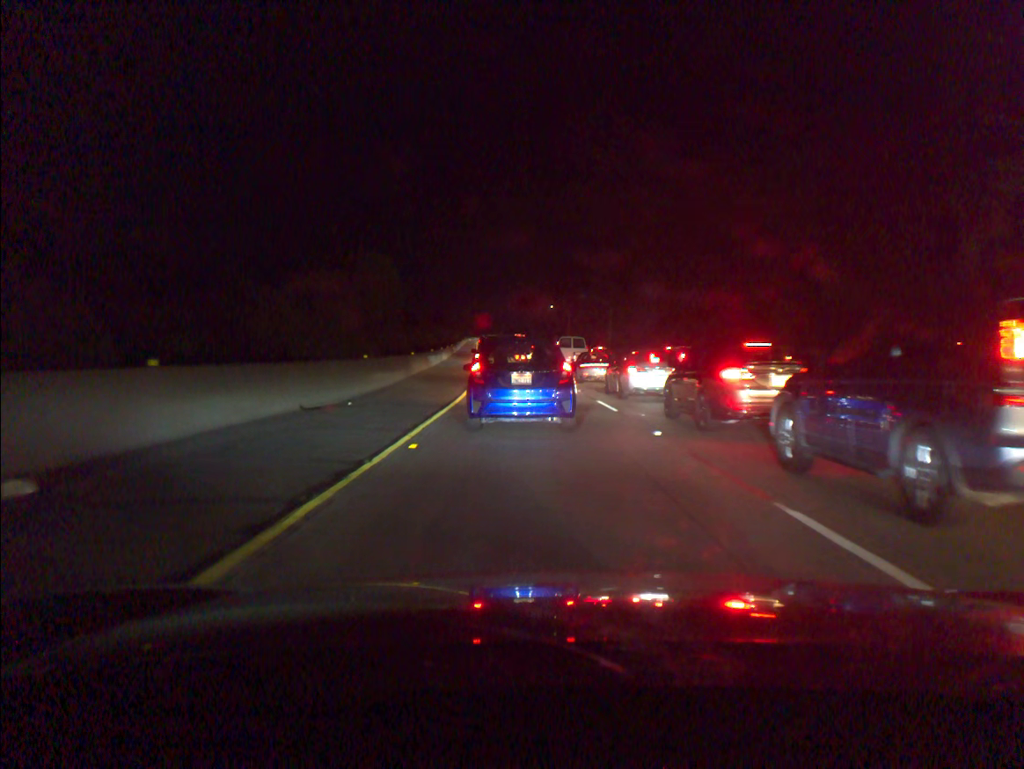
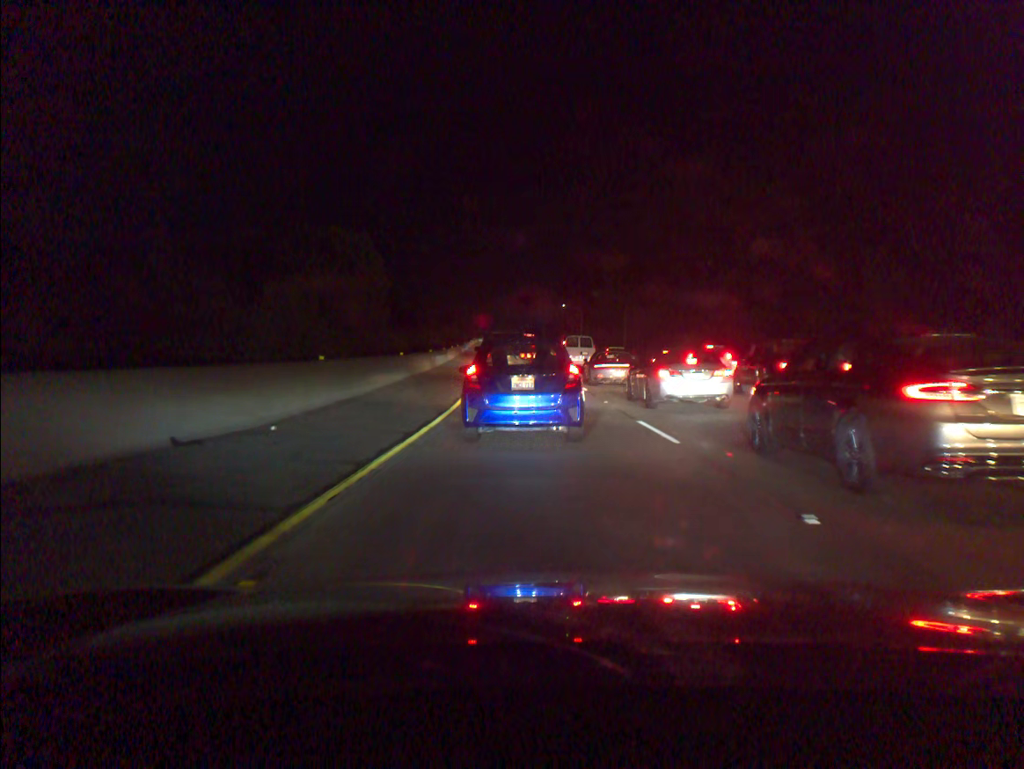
(0.0, +6.3) m; -1°
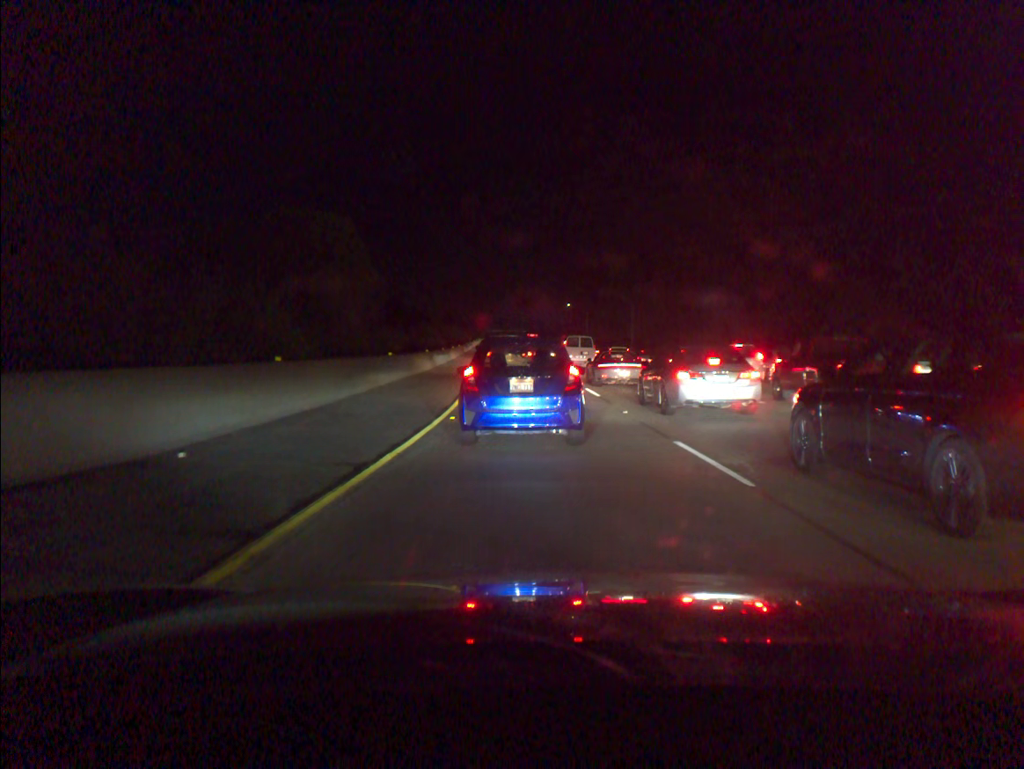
(0.0, +3.5) m; 0°
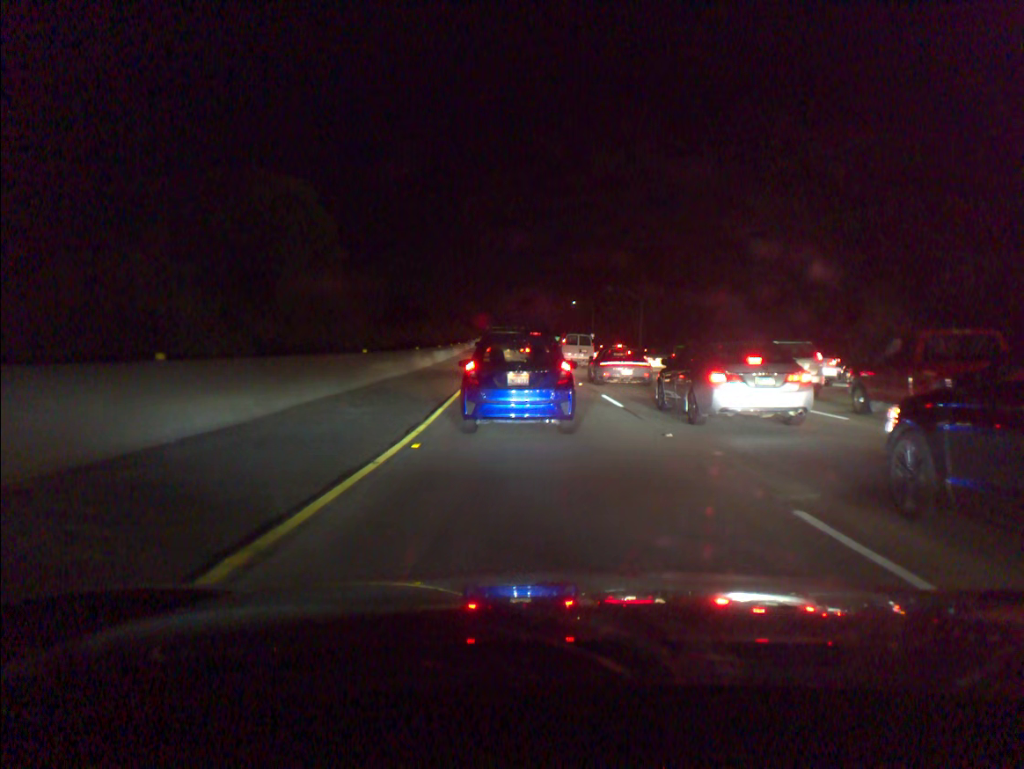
(0.0, +5.0) m; 0°
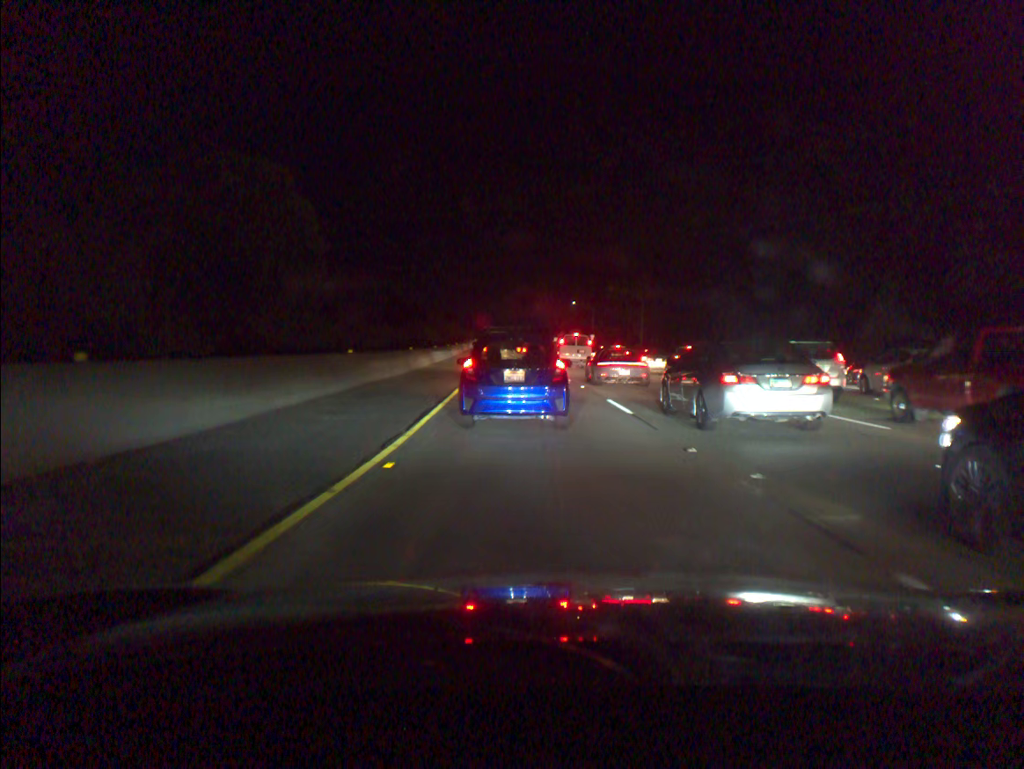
(0.0, +1.8) m; 0°
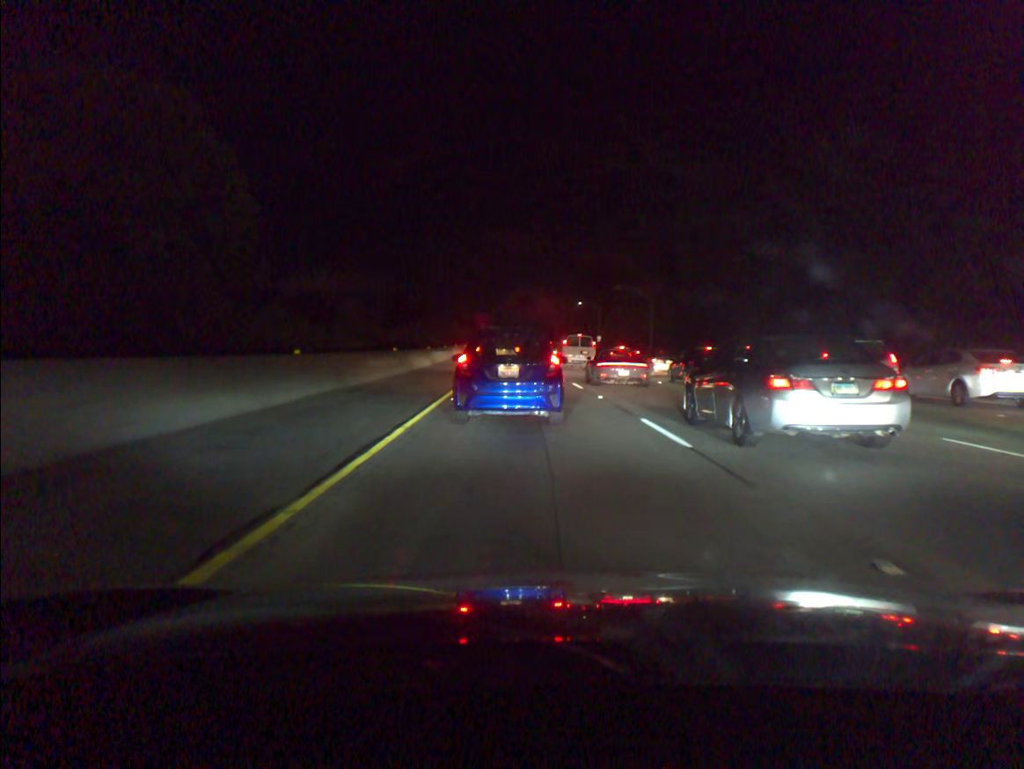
(0.0, +5.4) m; -1°
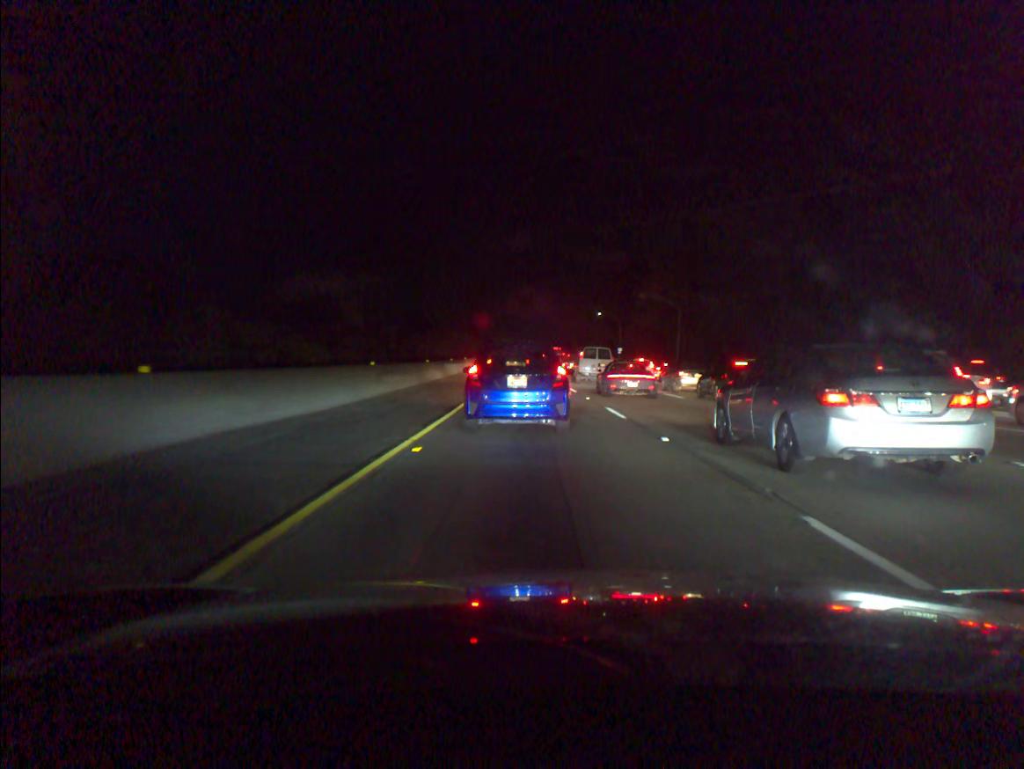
(-0.1, +7.4) m; -1°
